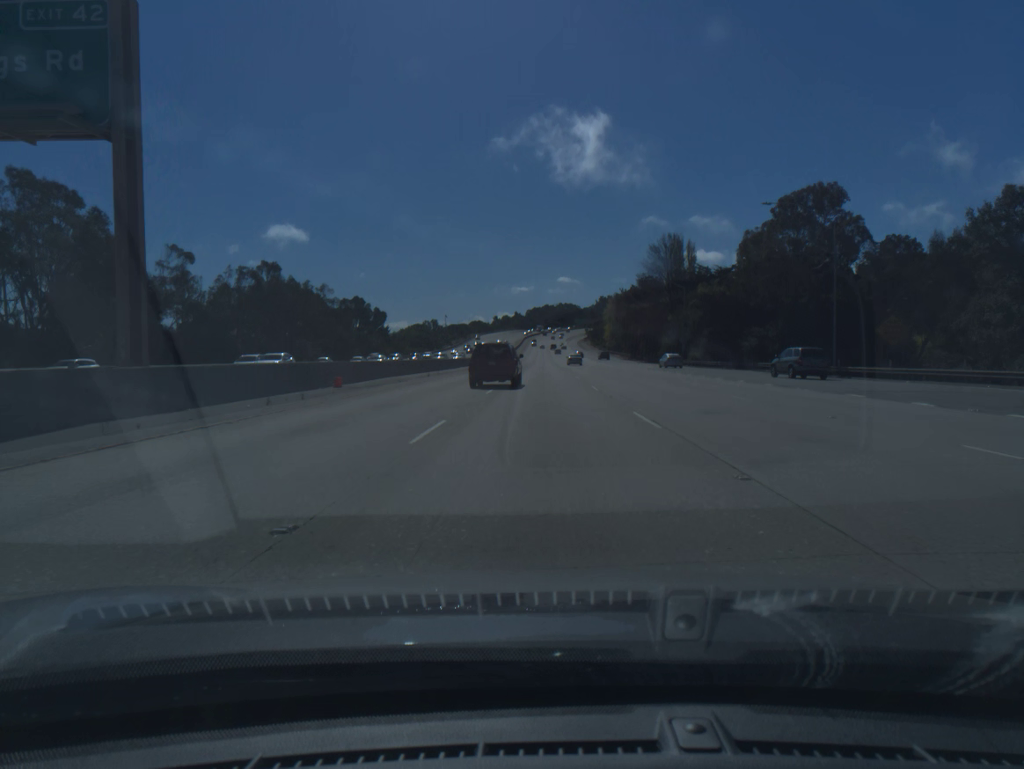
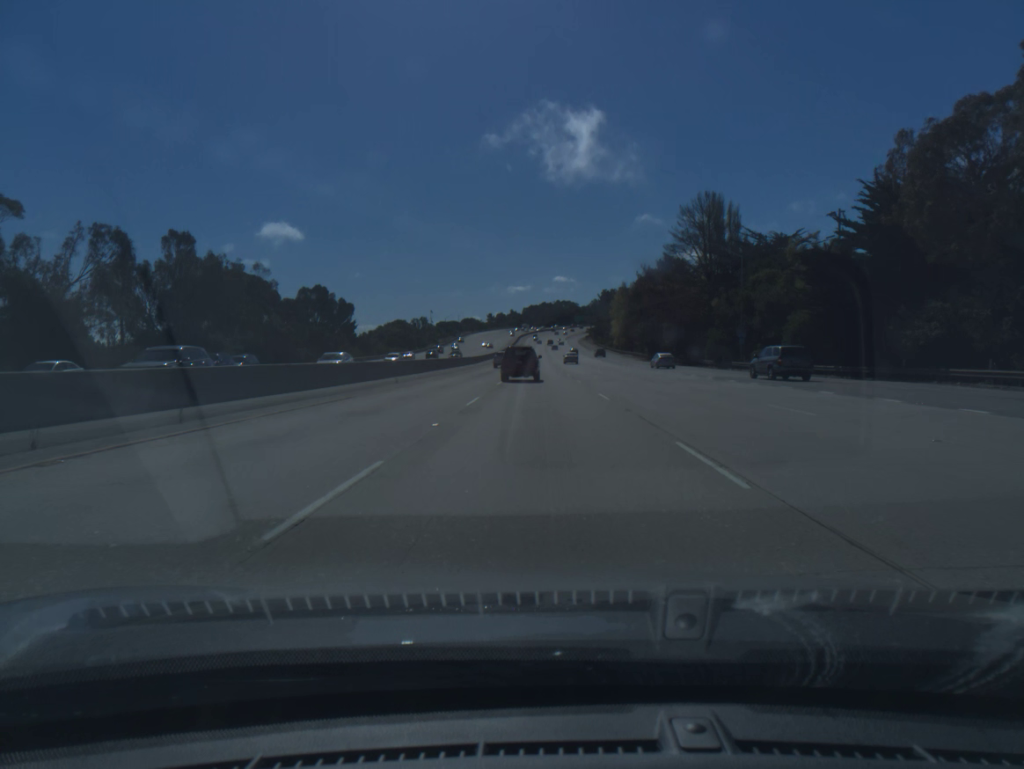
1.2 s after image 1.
(0.0, +34.0) m; 0°
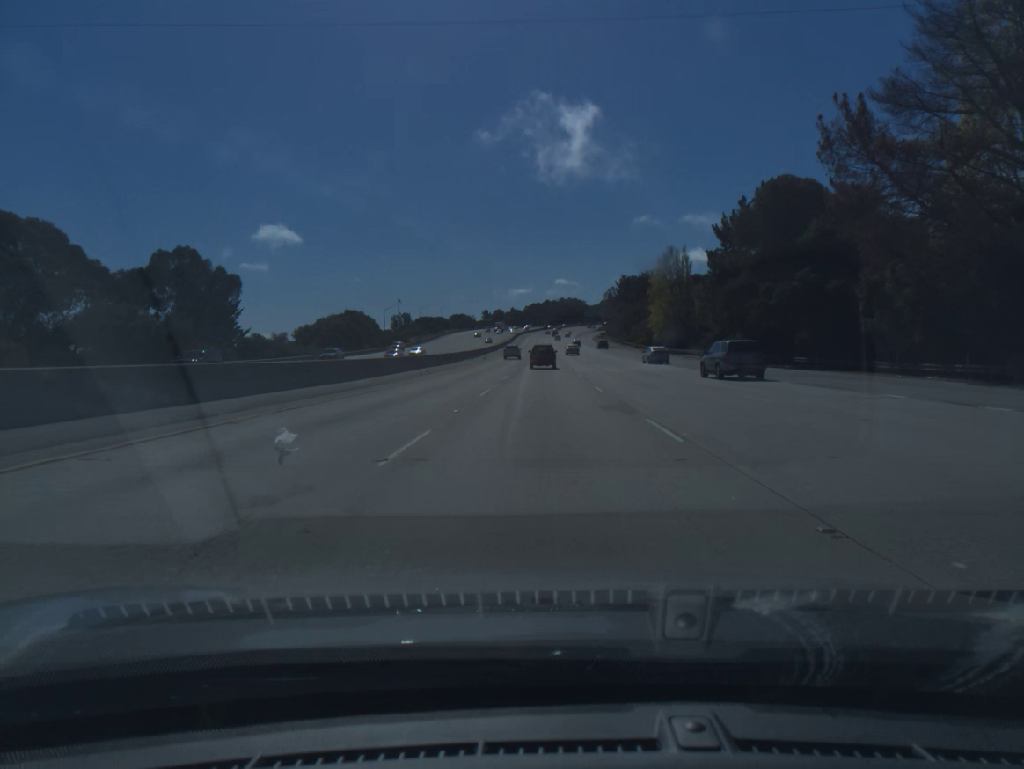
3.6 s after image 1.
(-0.2, +68.0) m; 0°
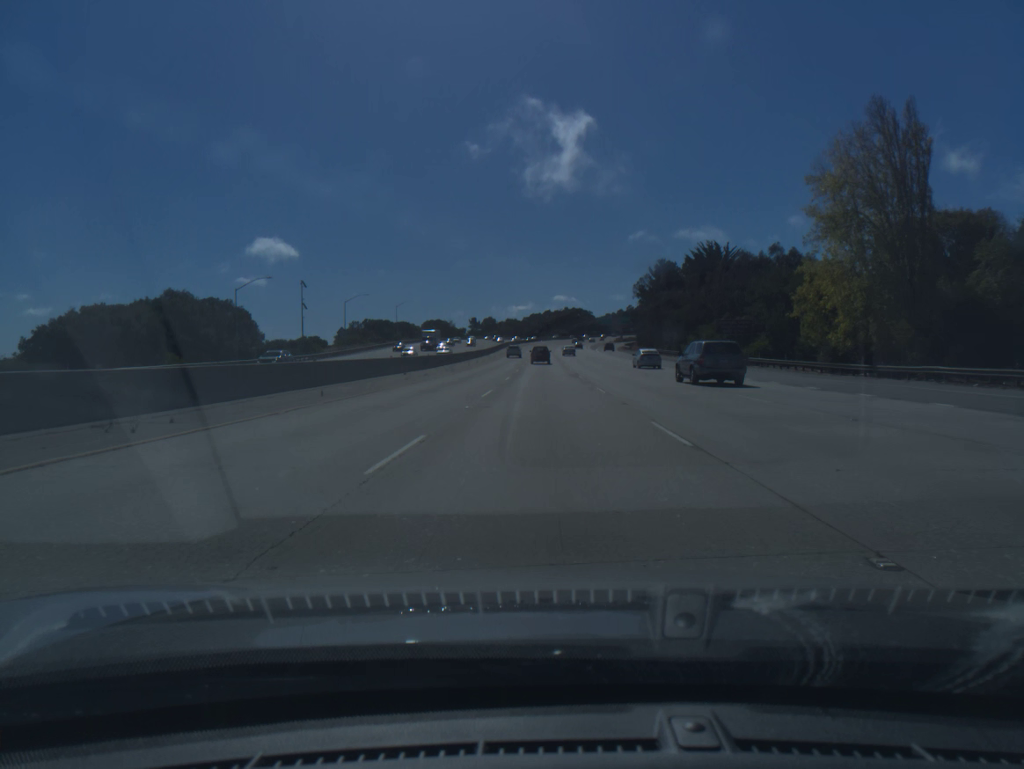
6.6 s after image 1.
(0.0, +85.5) m; 0°
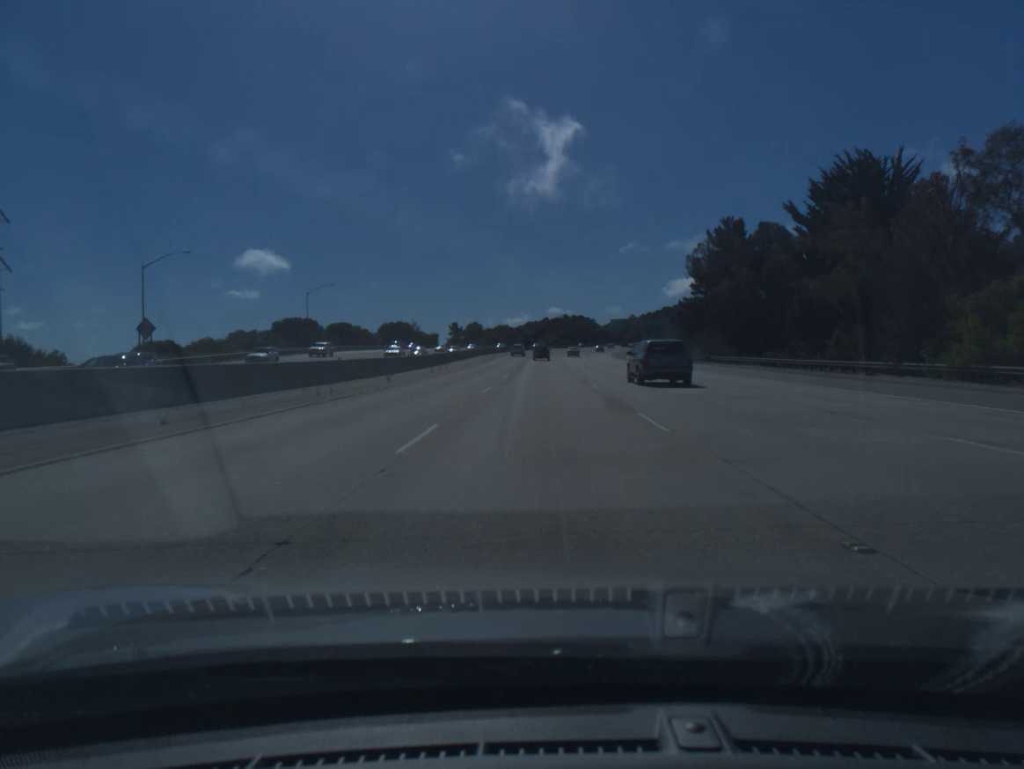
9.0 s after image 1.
(+0.1, +69.6) m; 0°
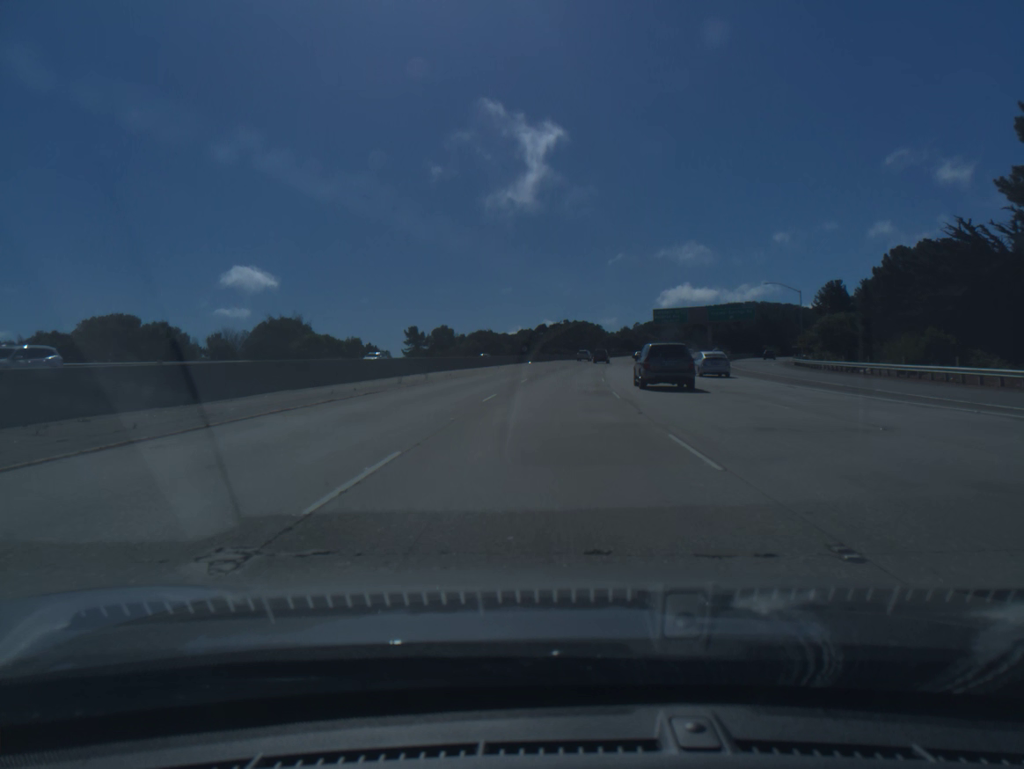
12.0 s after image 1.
(0.0, +89.0) m; 0°
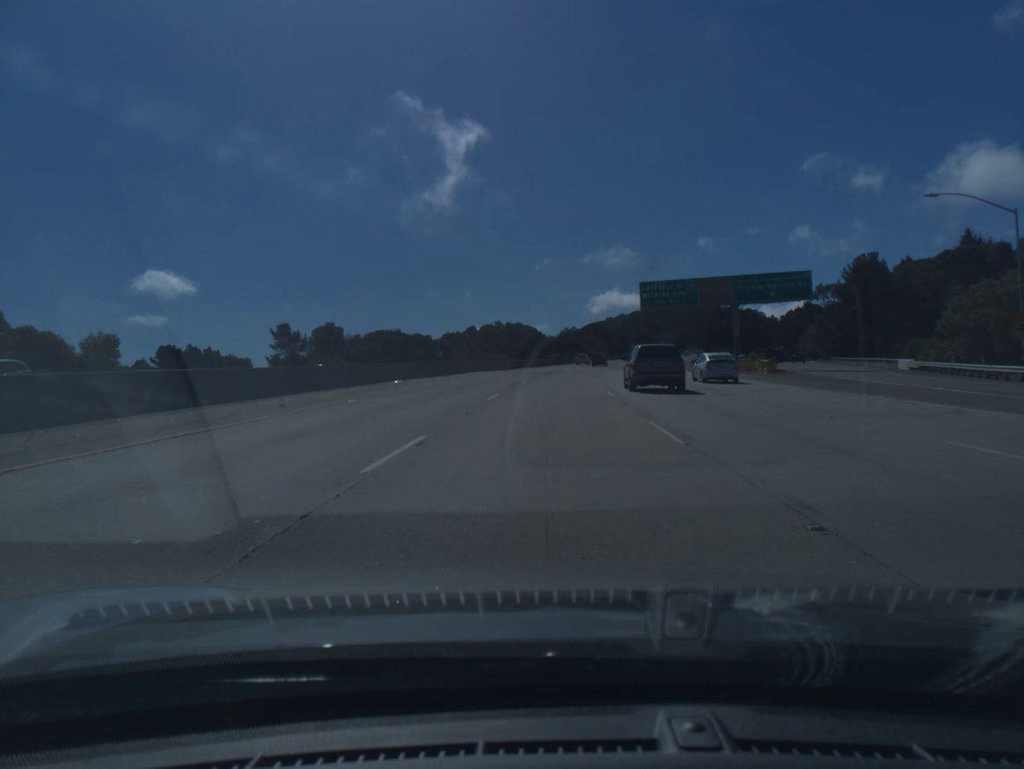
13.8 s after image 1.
(+2.1, +54.4) m; +5°
